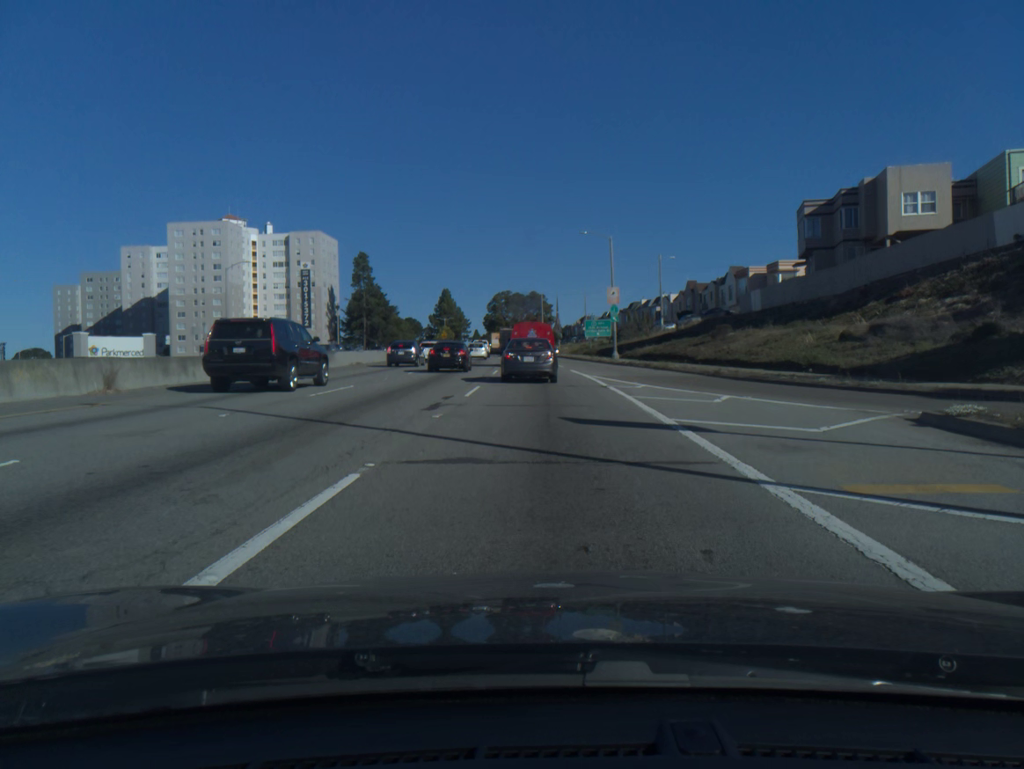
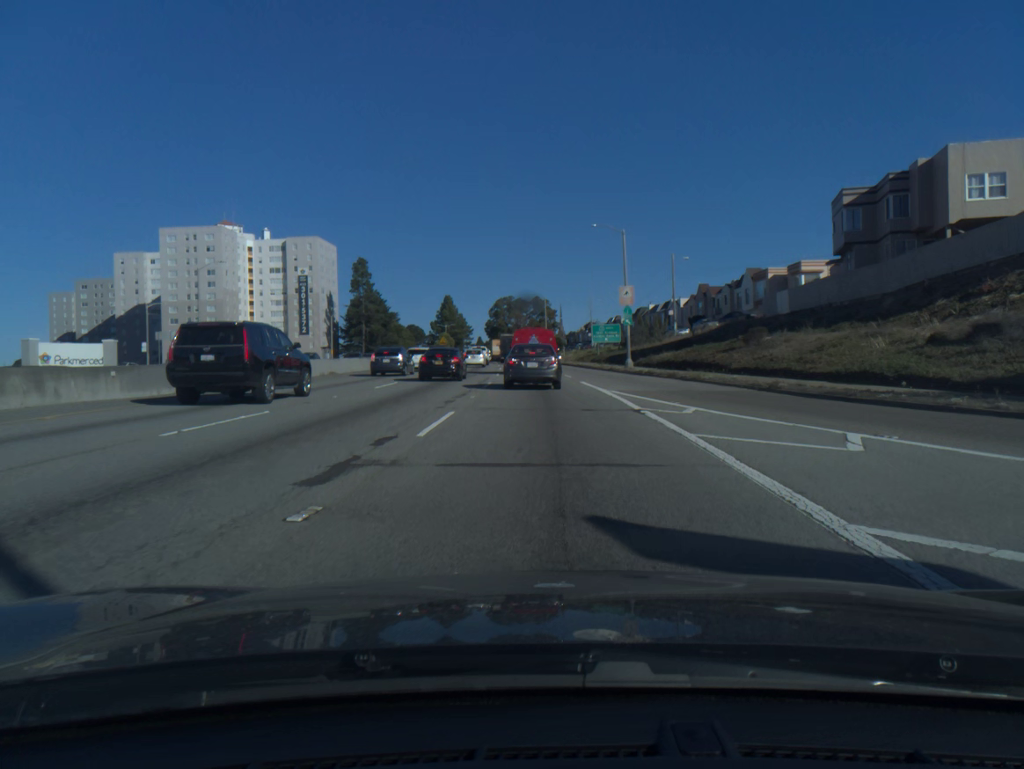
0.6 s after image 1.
(0.0, +7.6) m; 0°
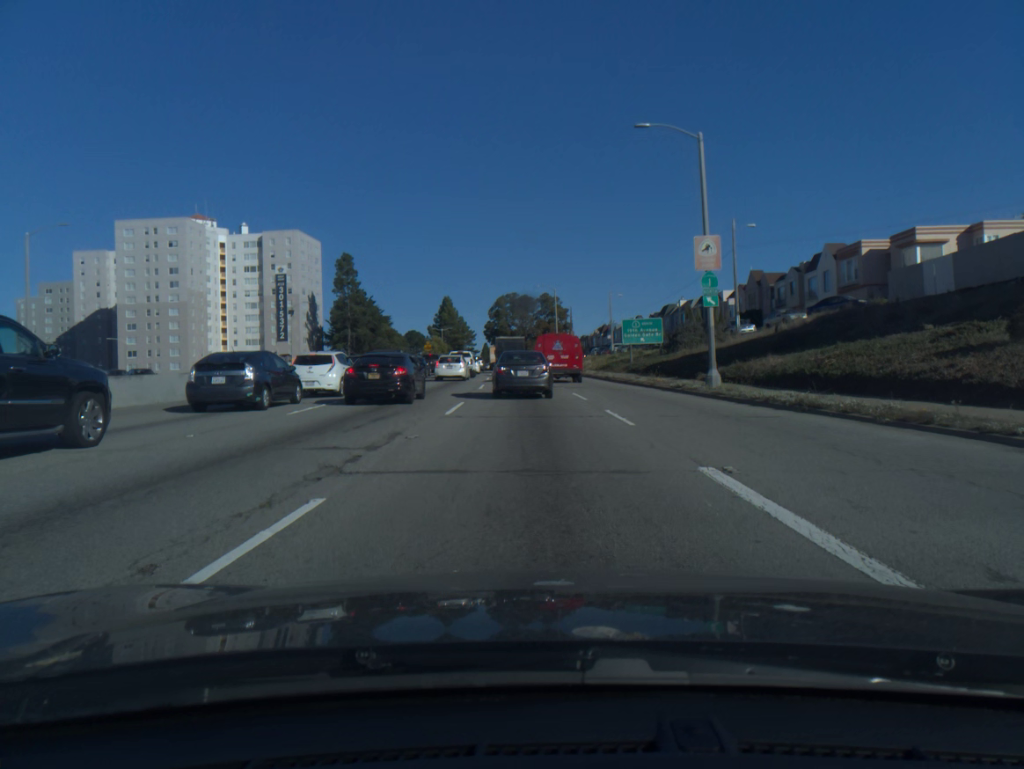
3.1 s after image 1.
(0.0, +23.4) m; -1°
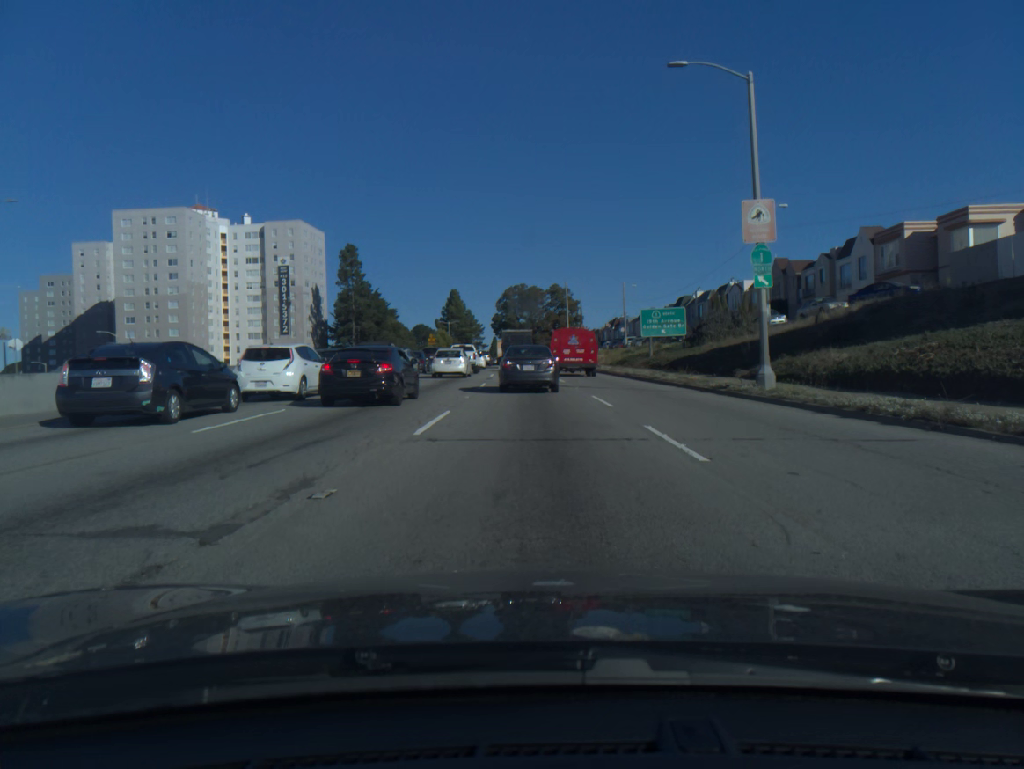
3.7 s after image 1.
(0.0, +5.4) m; -1°
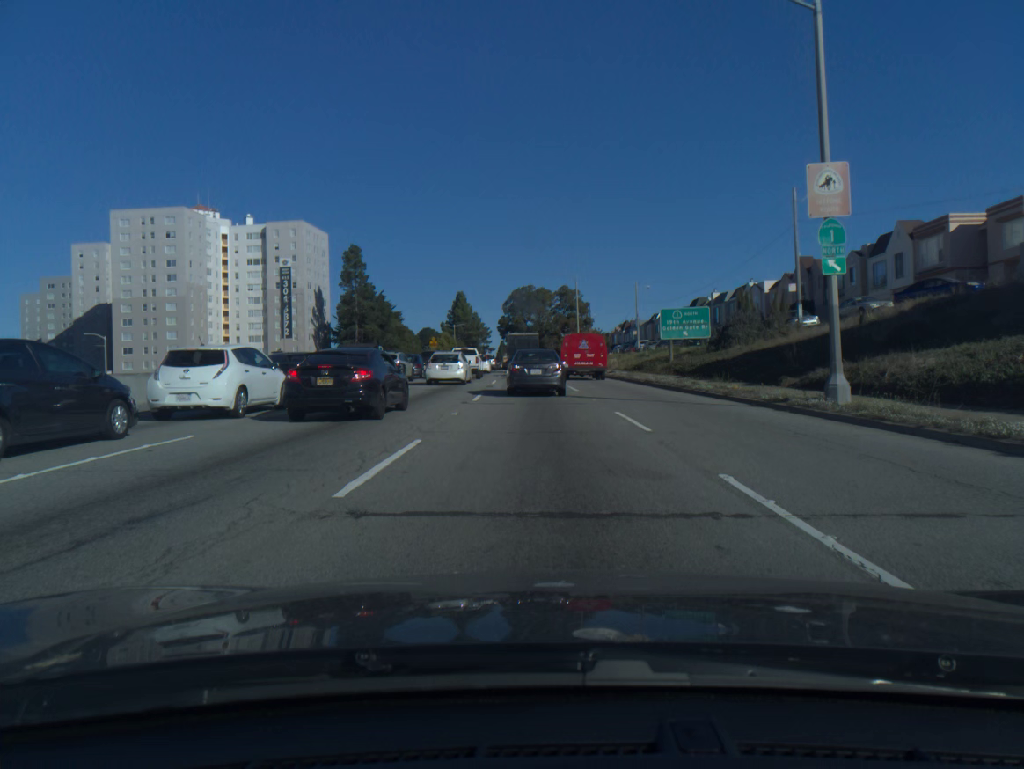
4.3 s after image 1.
(0.0, +4.8) m; -1°
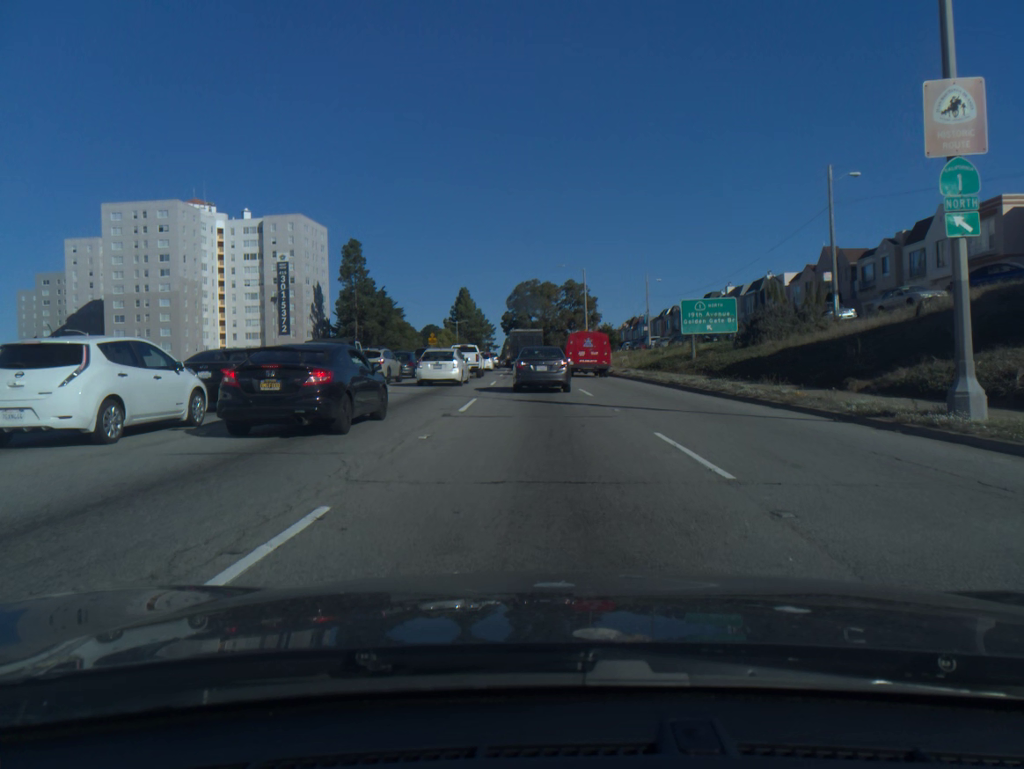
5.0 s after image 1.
(0.0, +5.1) m; -1°
